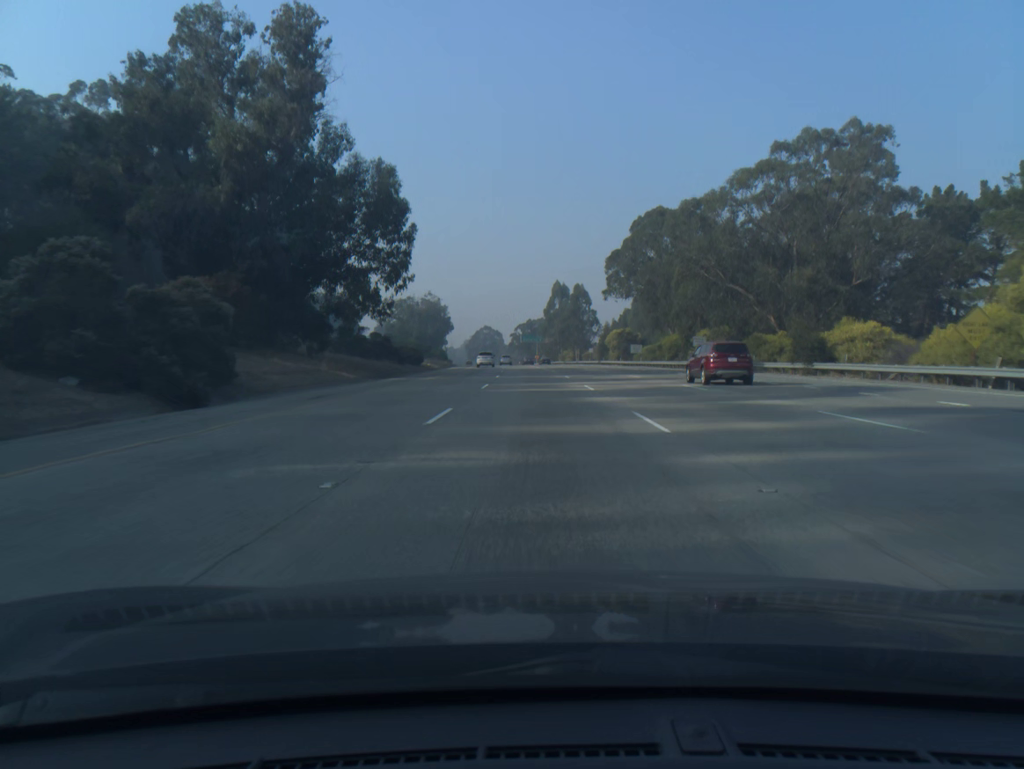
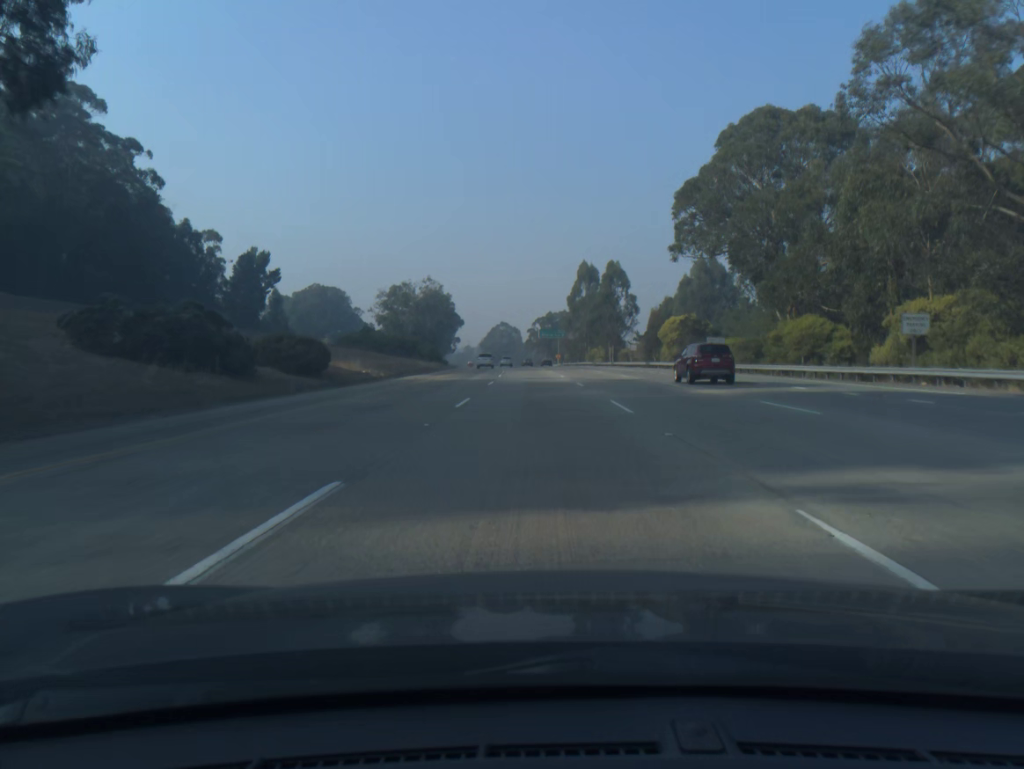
(-0.5, +39.3) m; -2°
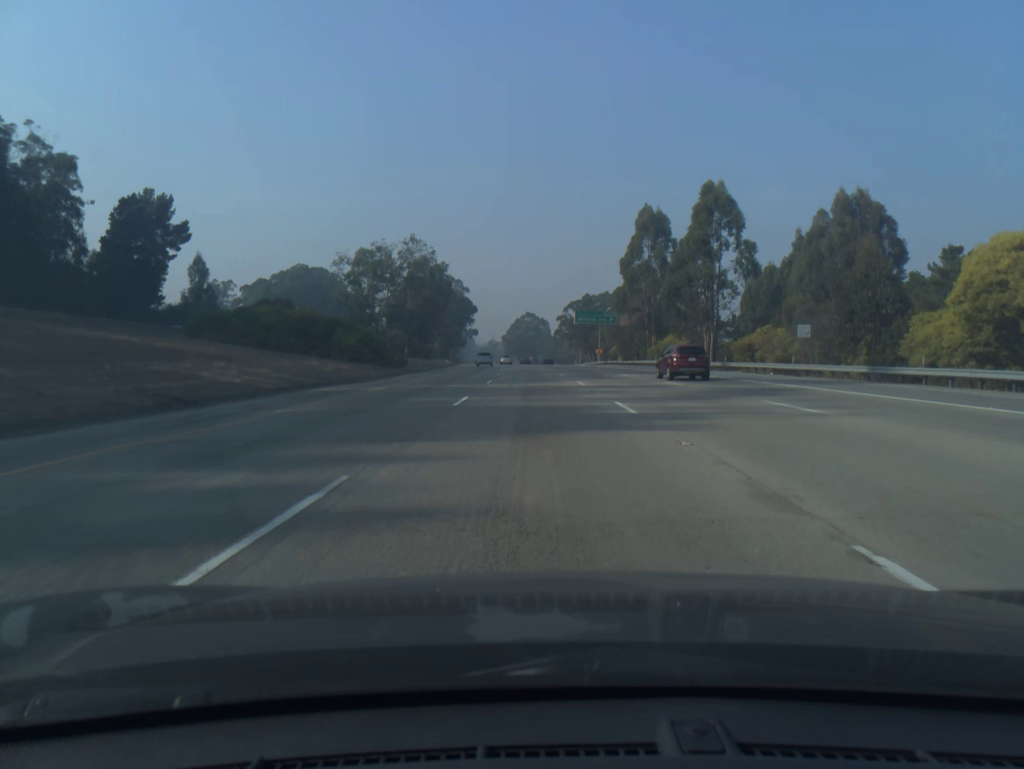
(-1.1, +59.0) m; -2°
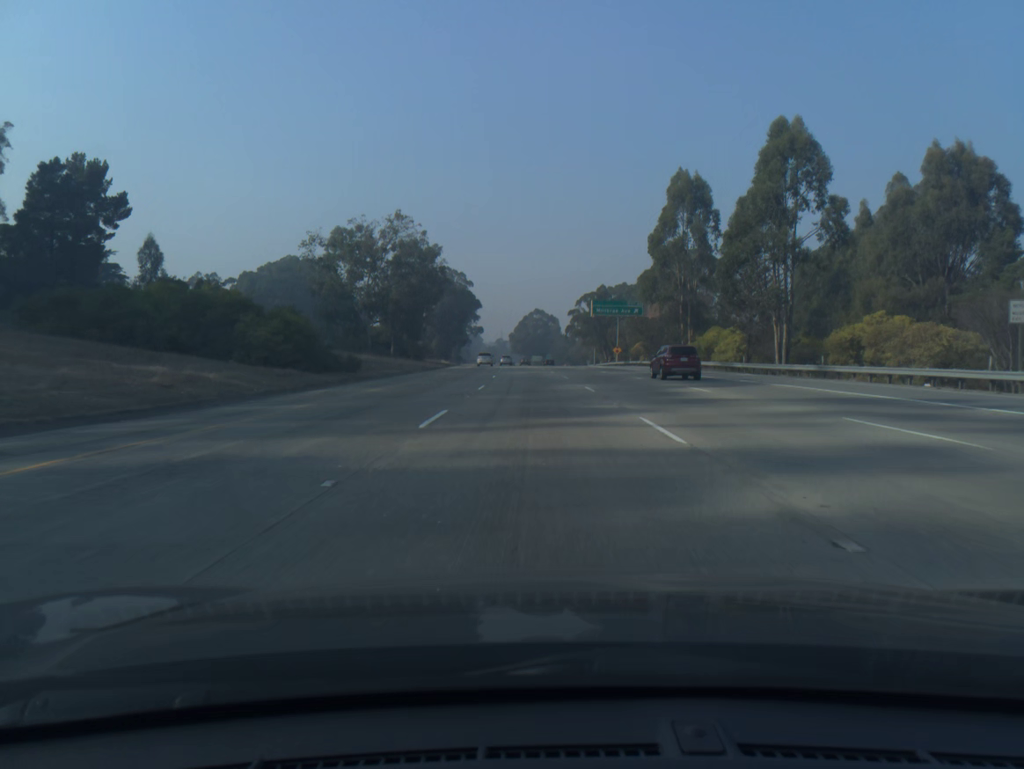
(-0.1, +19.7) m; -1°
